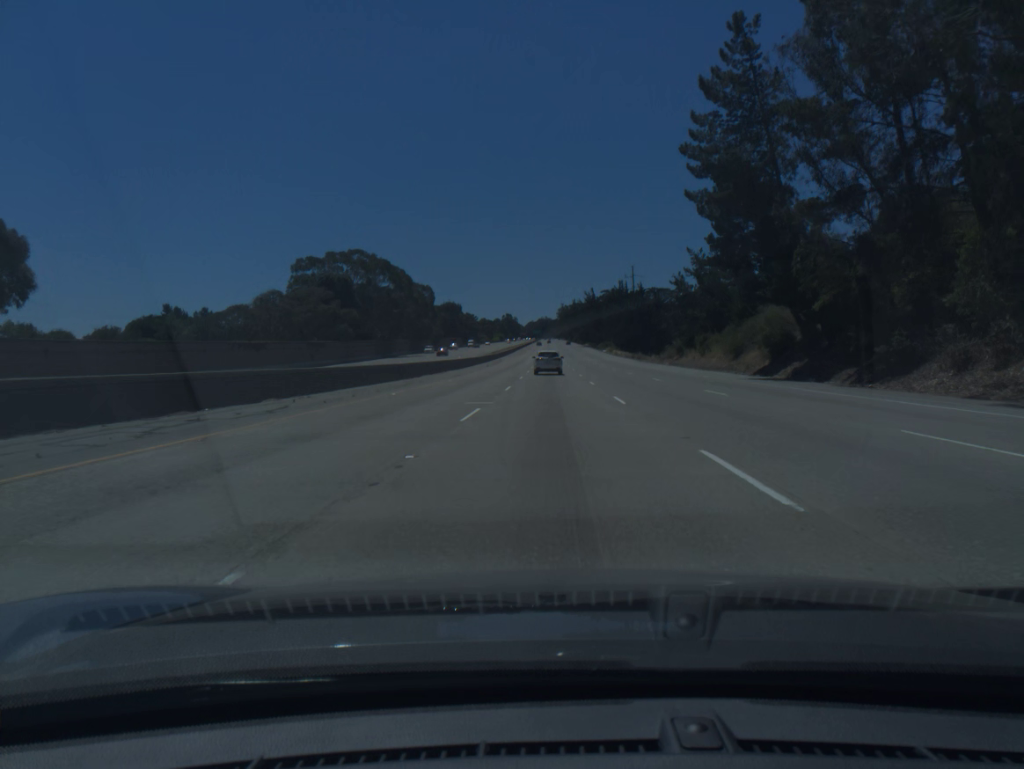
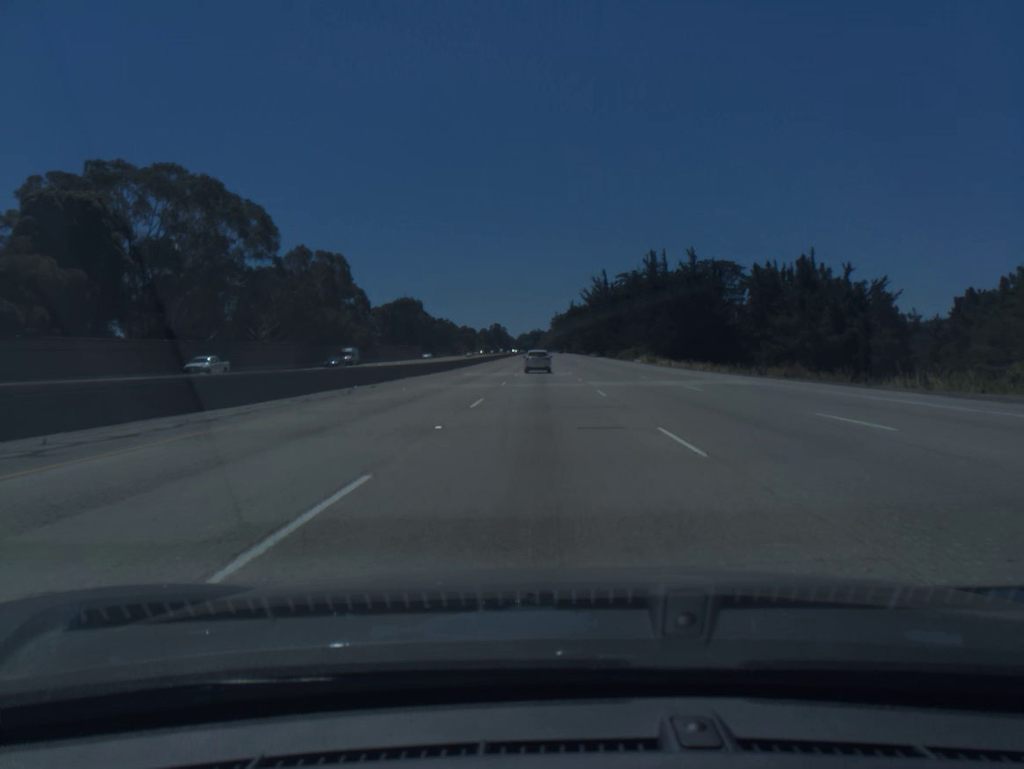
(+1.0, +84.0) m; +1°
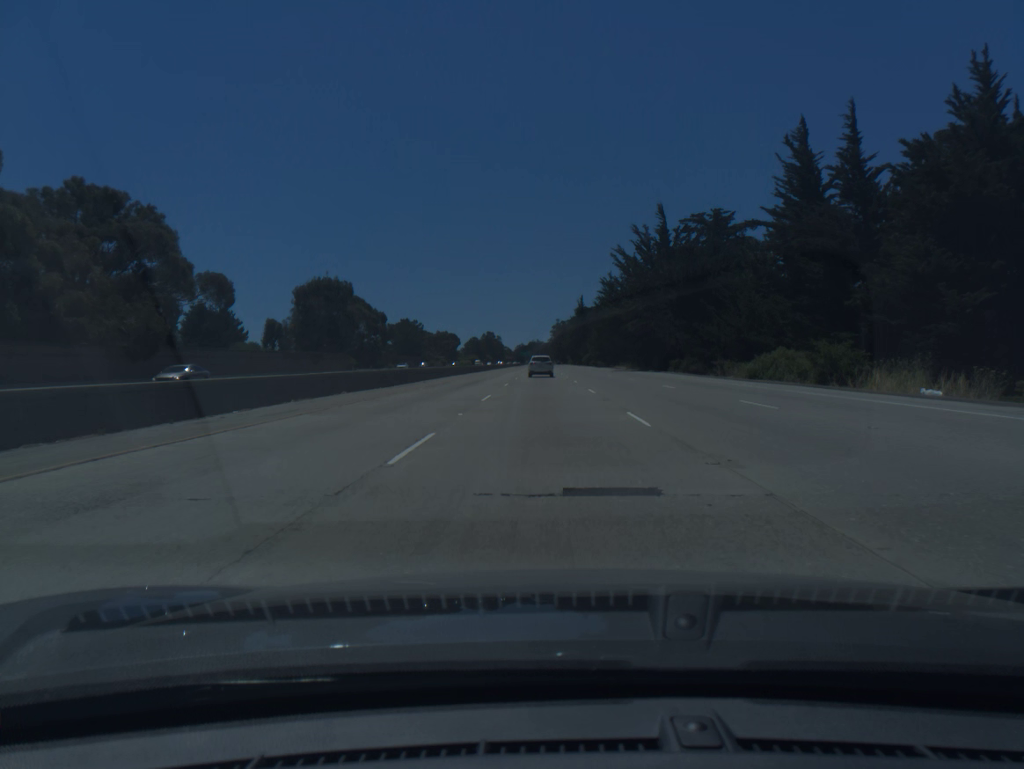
(+0.1, +82.8) m; 0°
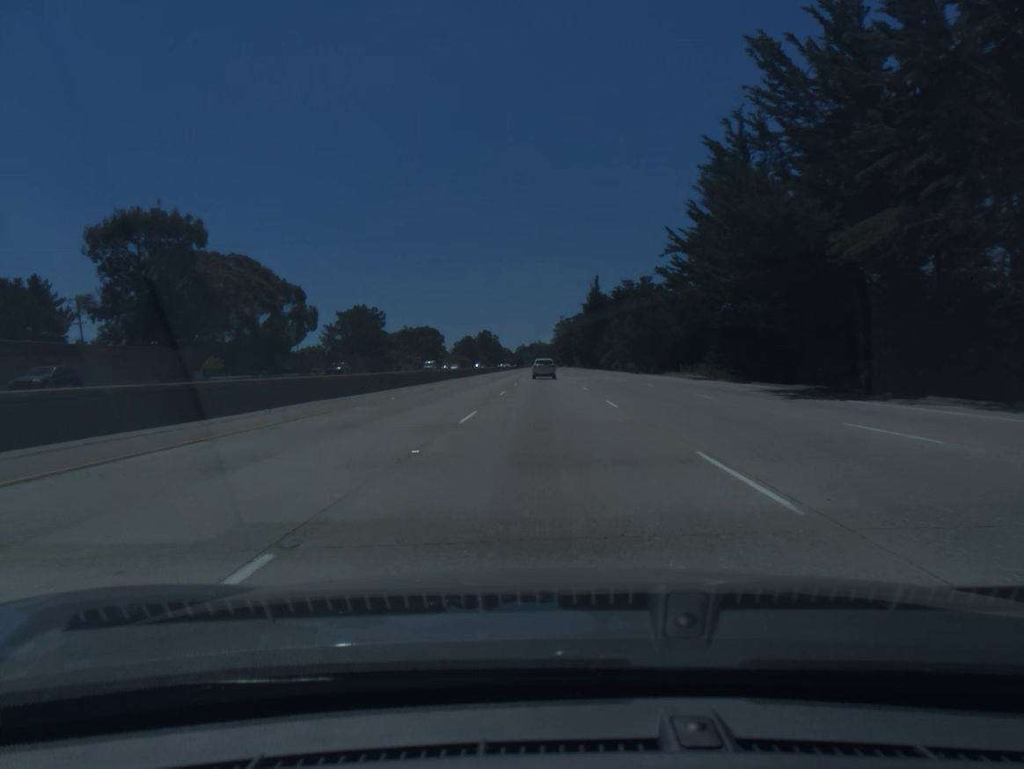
(-0.2, +65.9) m; 0°
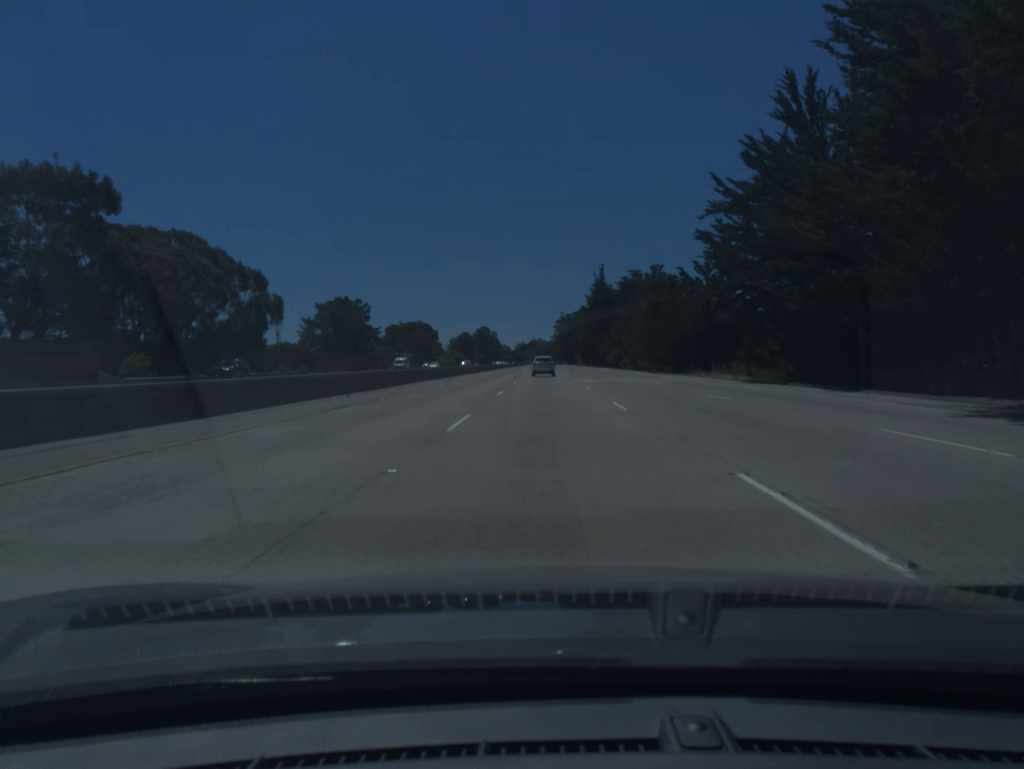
(0.0, +16.5) m; 0°
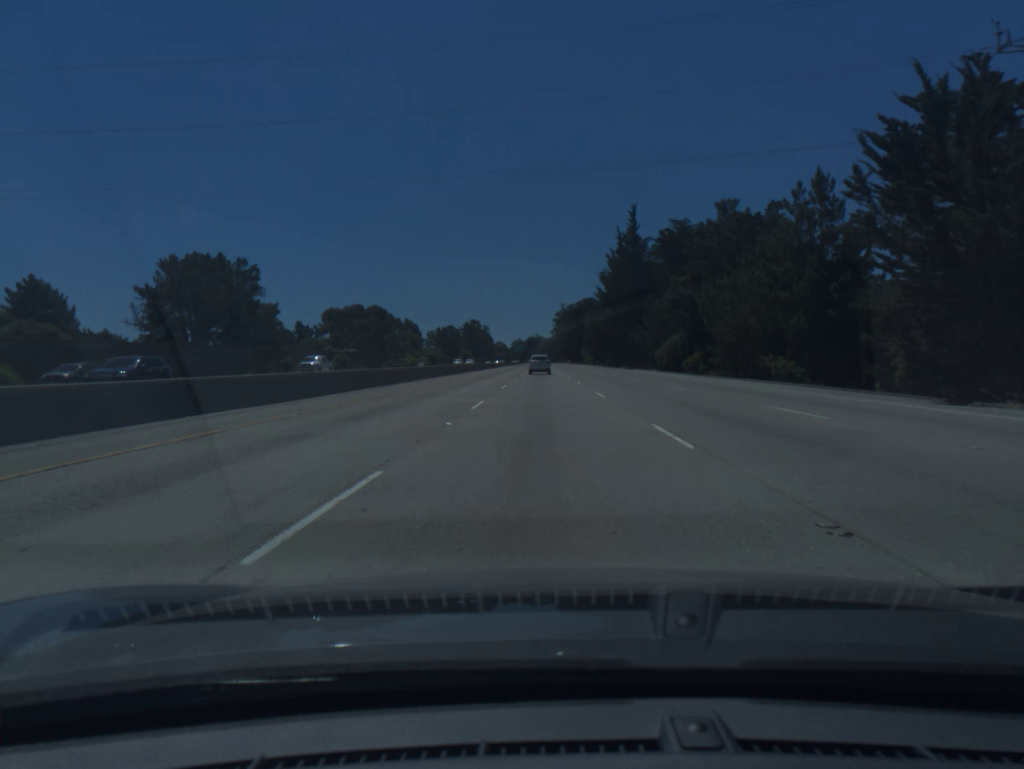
(+0.2, +66.7) m; 0°
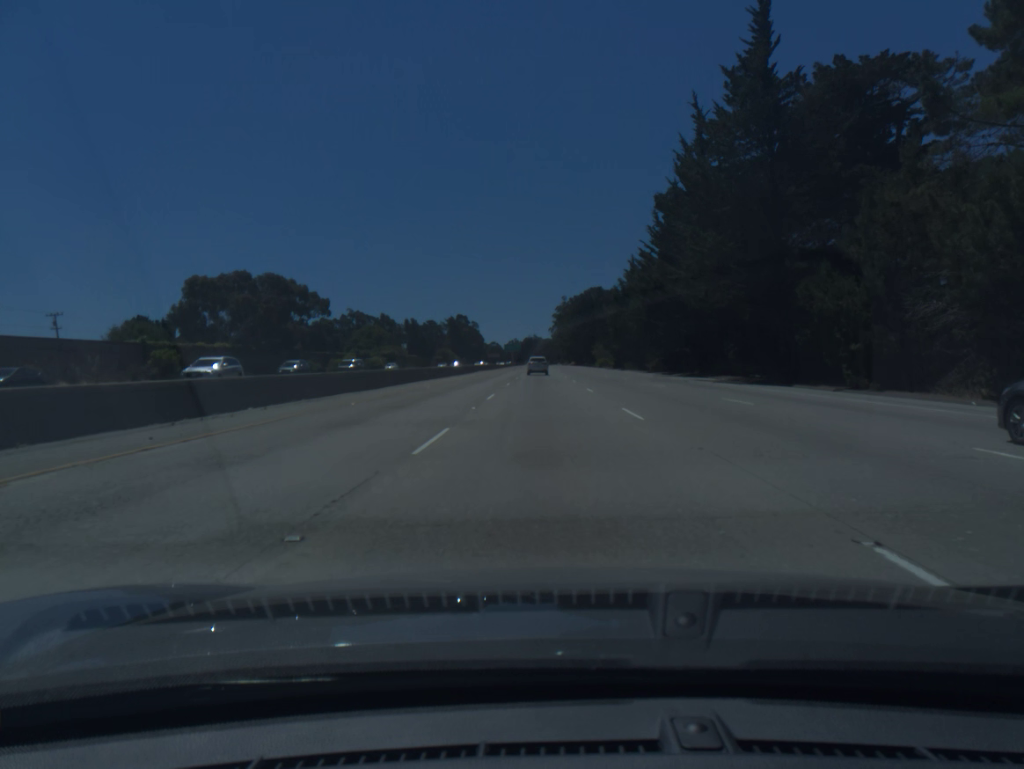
(-0.2, +67.6) m; 0°
